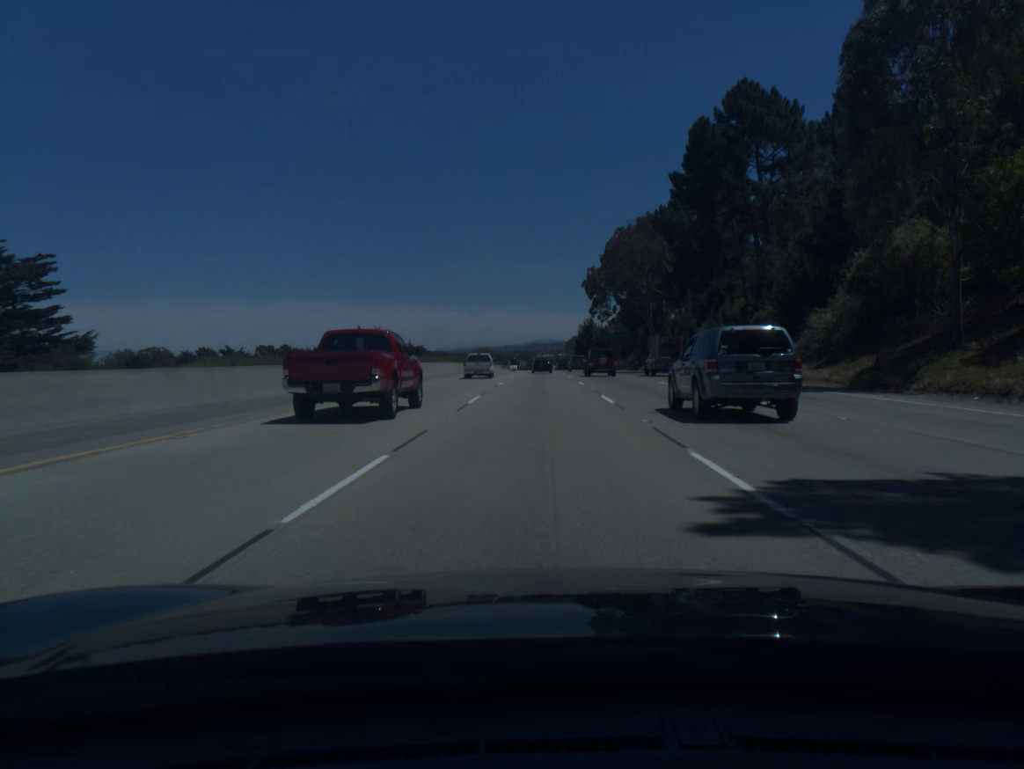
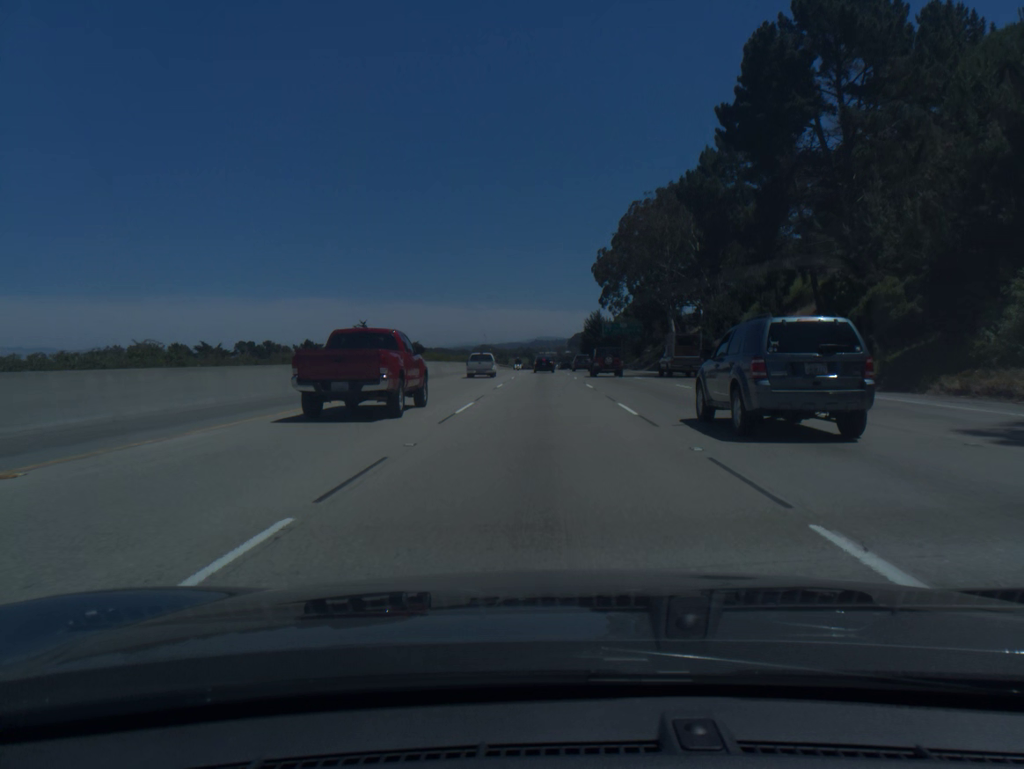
(0.0, +18.3) m; 0°
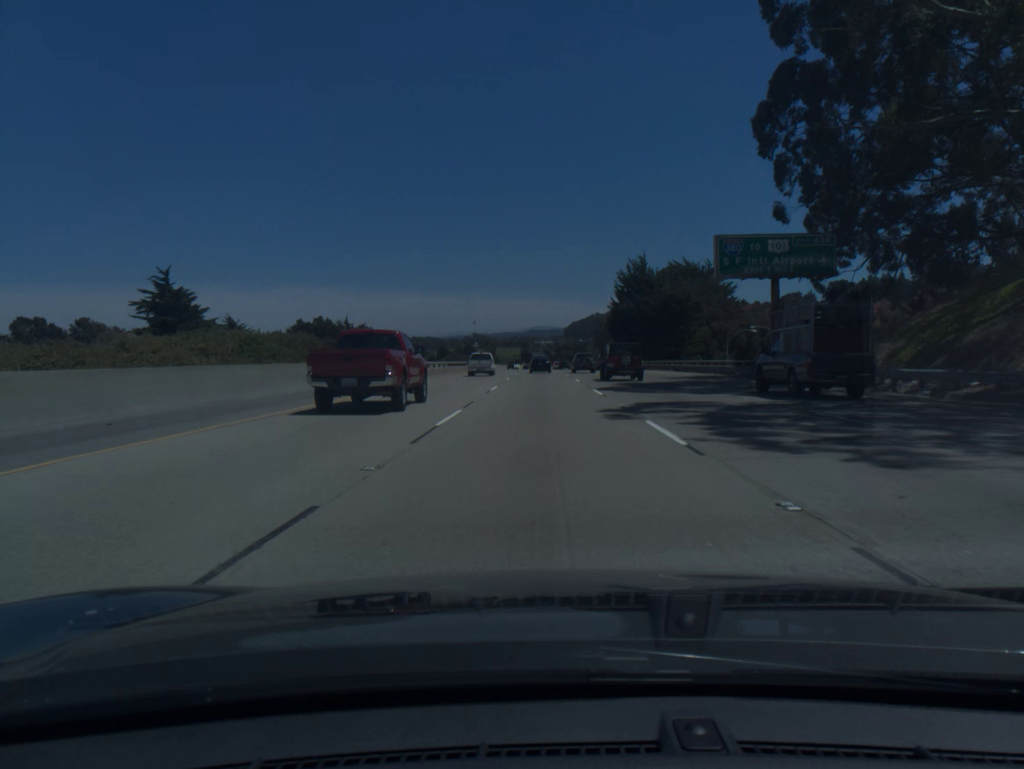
(+0.1, +90.6) m; 0°
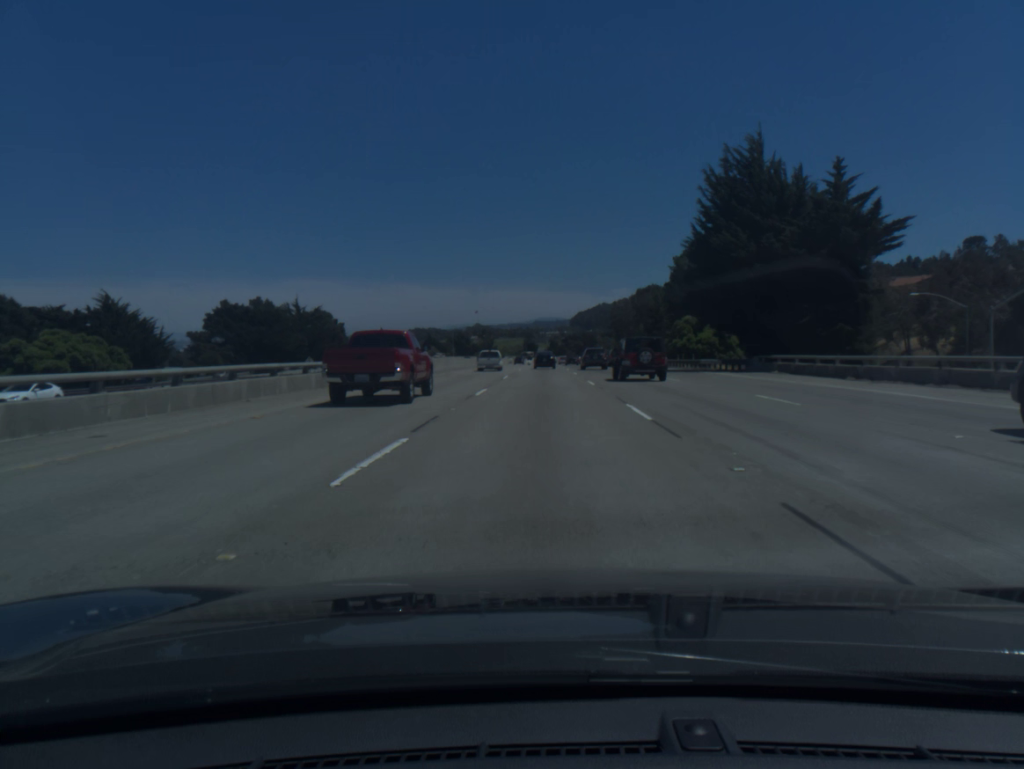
(0.0, +54.3) m; 0°
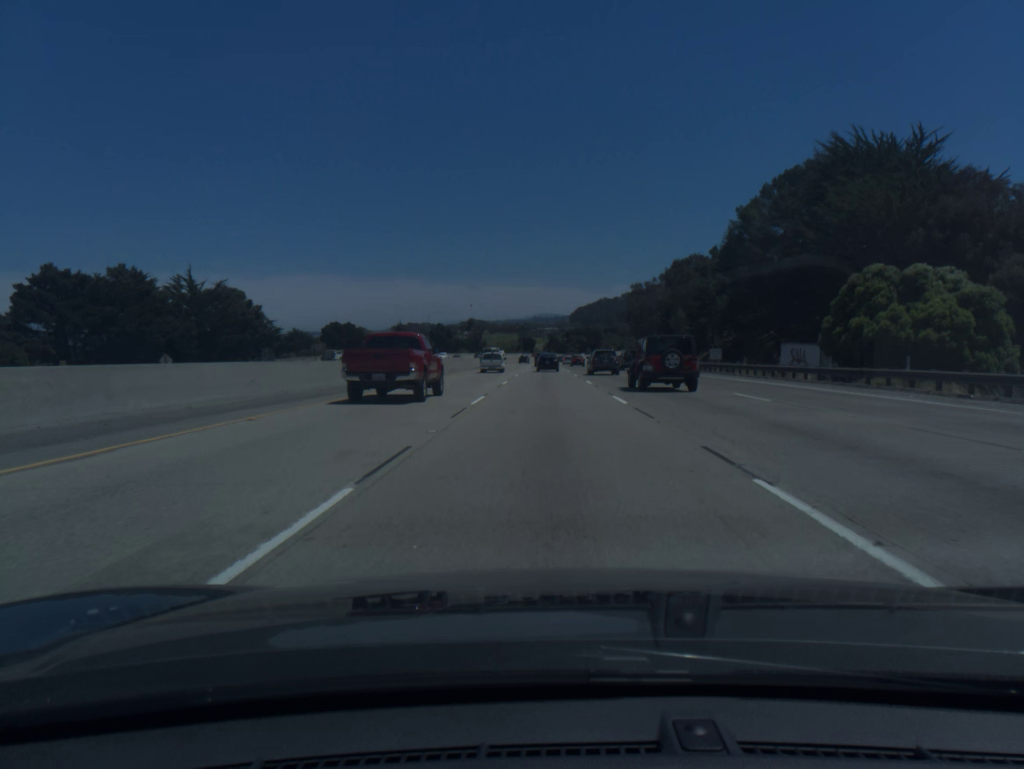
(-0.1, +54.2) m; 0°
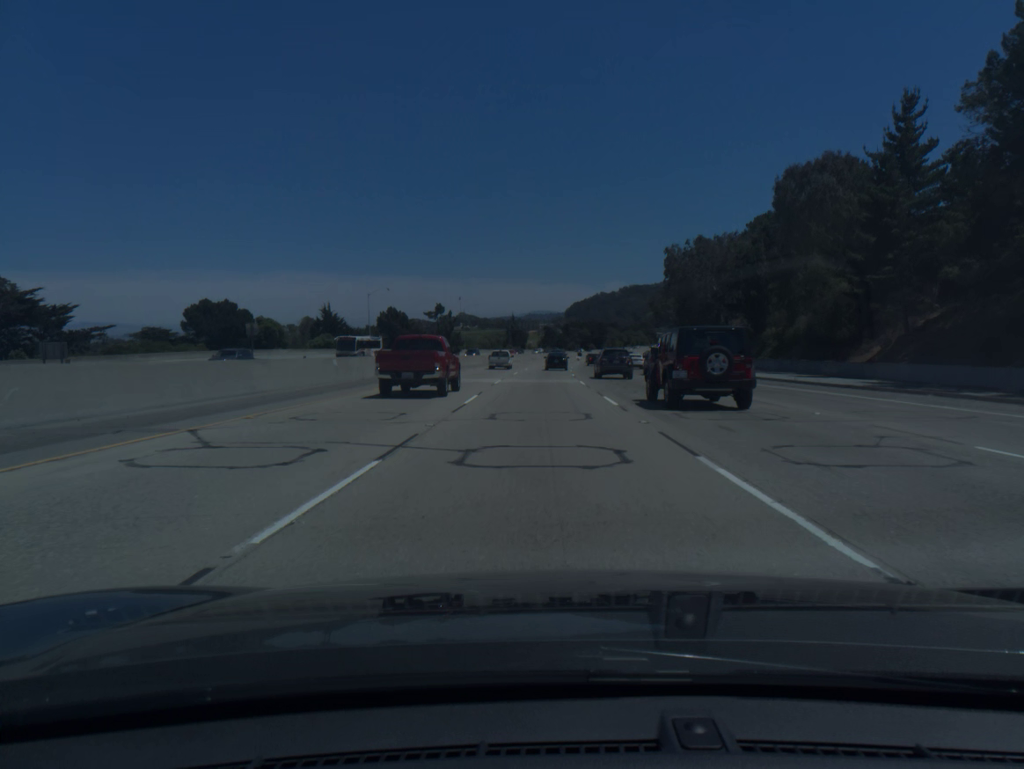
(+0.3, +72.1) m; 0°
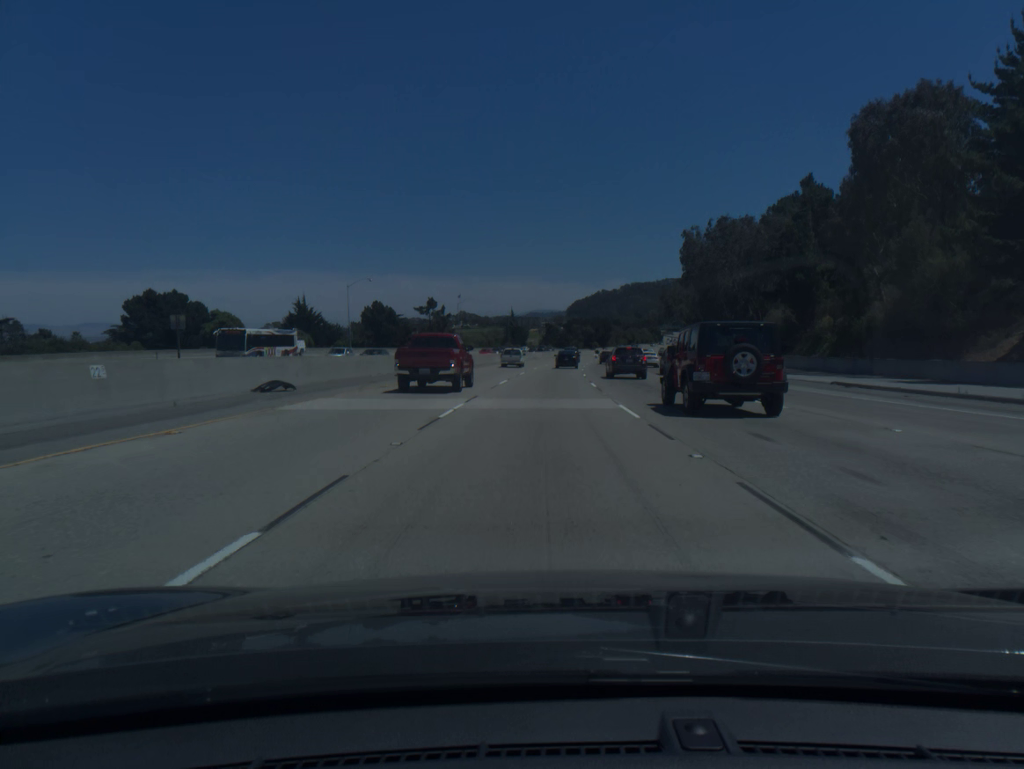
(0.0, +18.0) m; 0°
